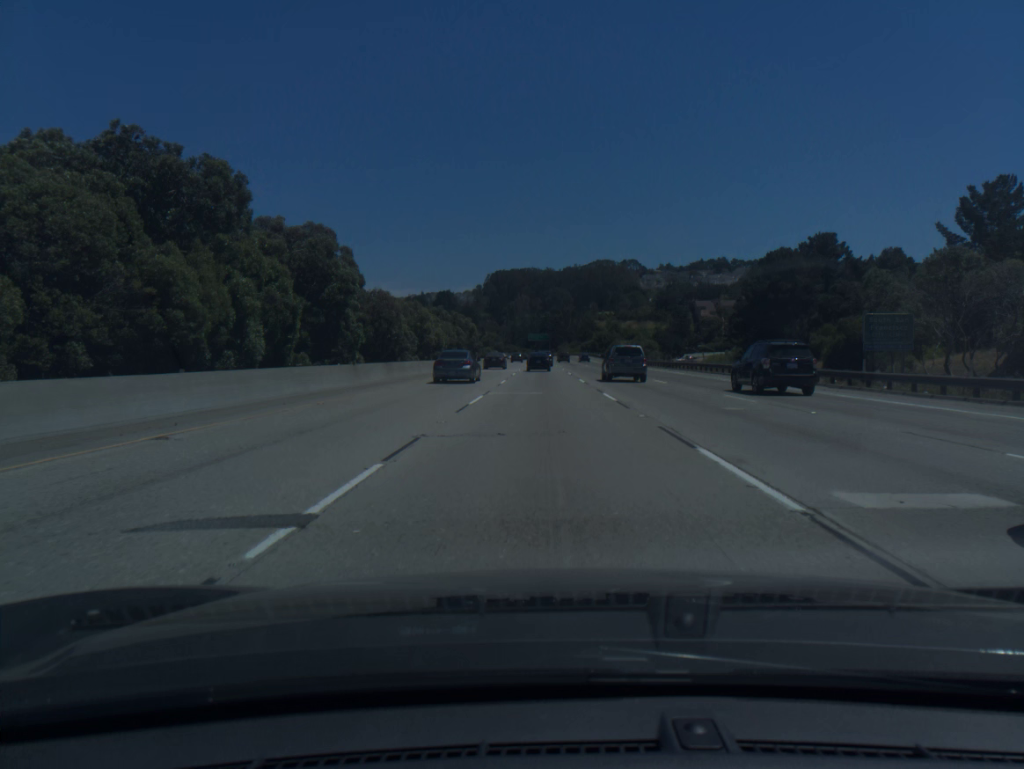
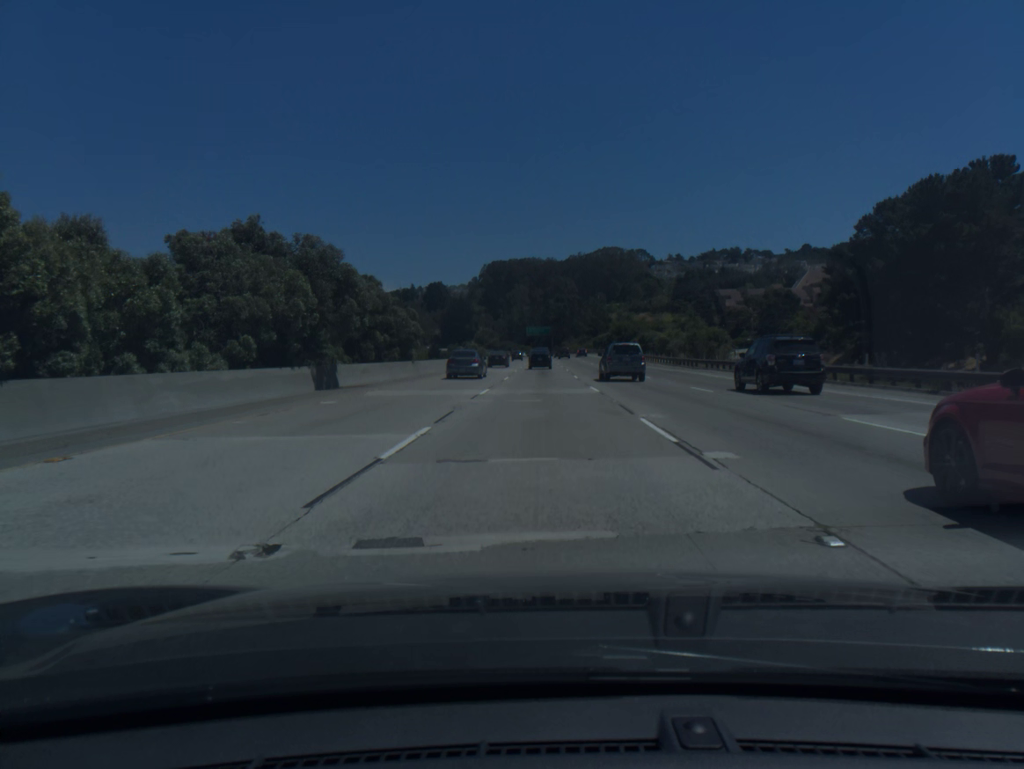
(+0.1, +53.8) m; 0°
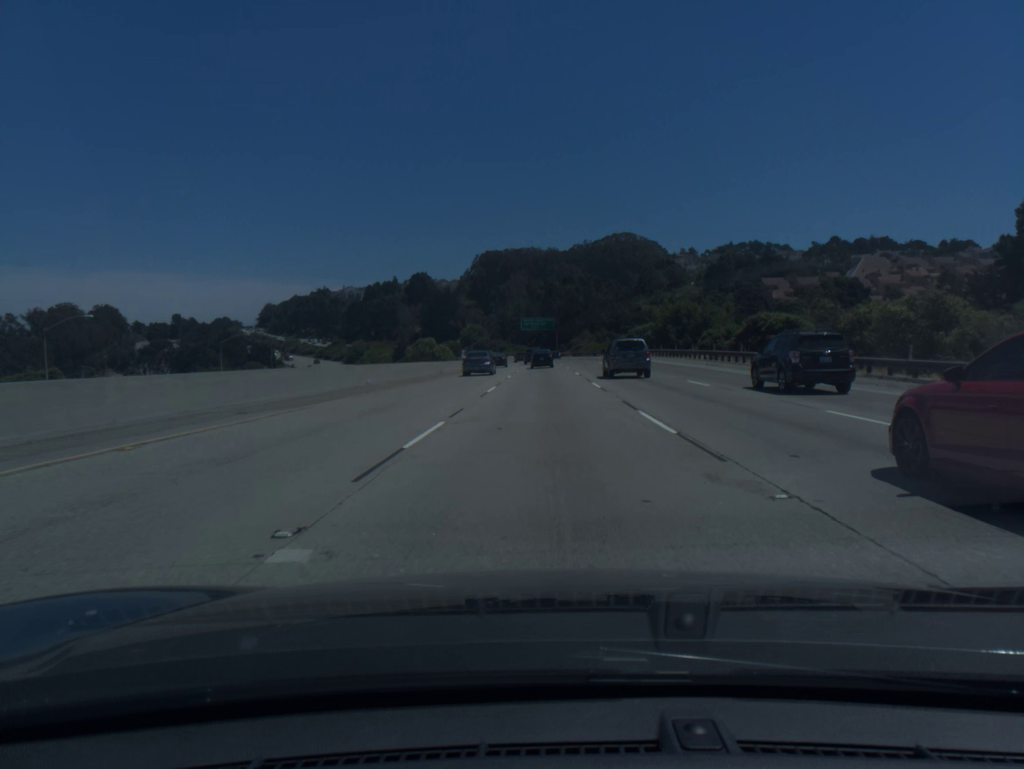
(-0.1, +72.0) m; 0°
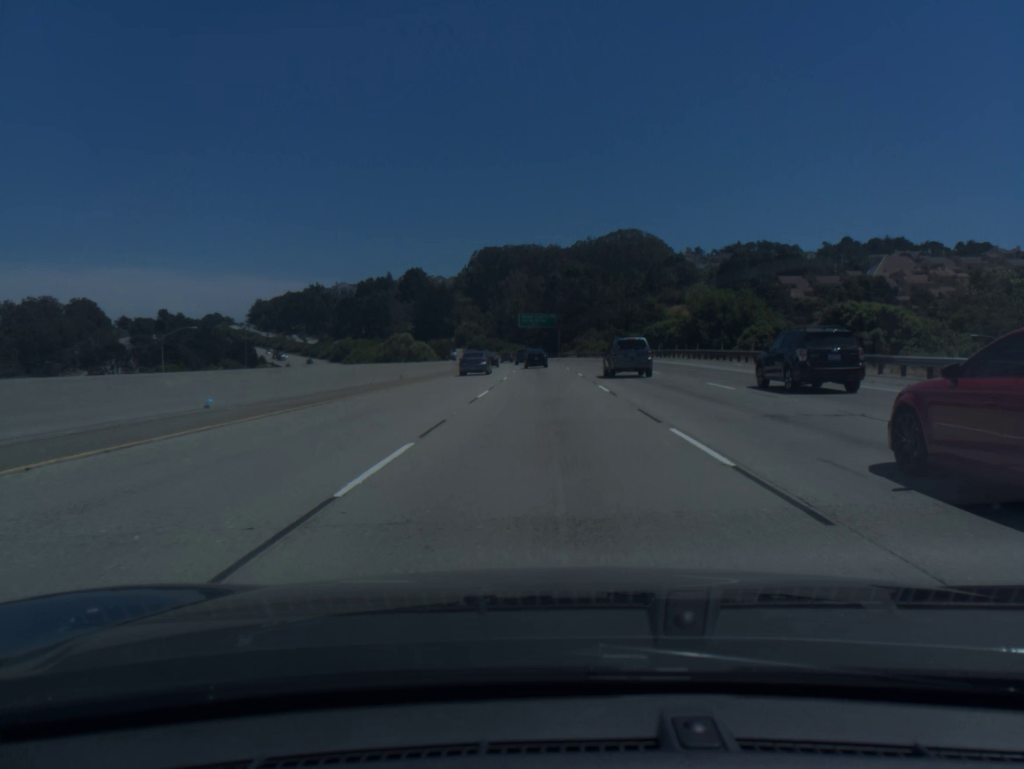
(0.0, +18.0) m; 0°
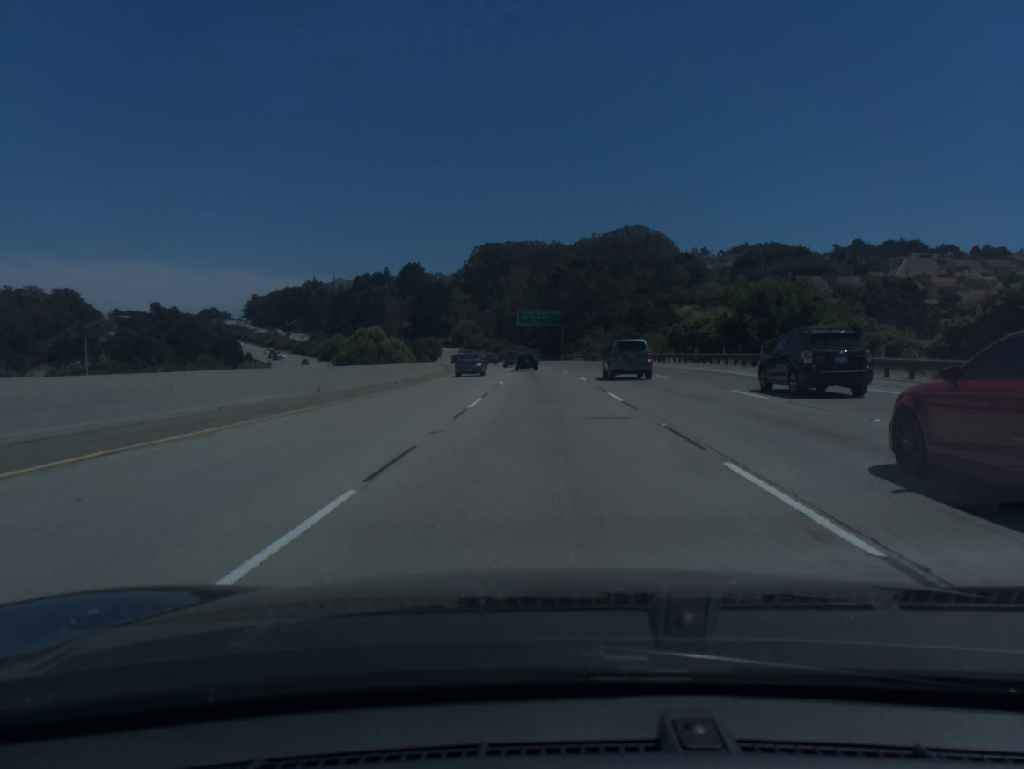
(0.0, +18.0) m; 0°
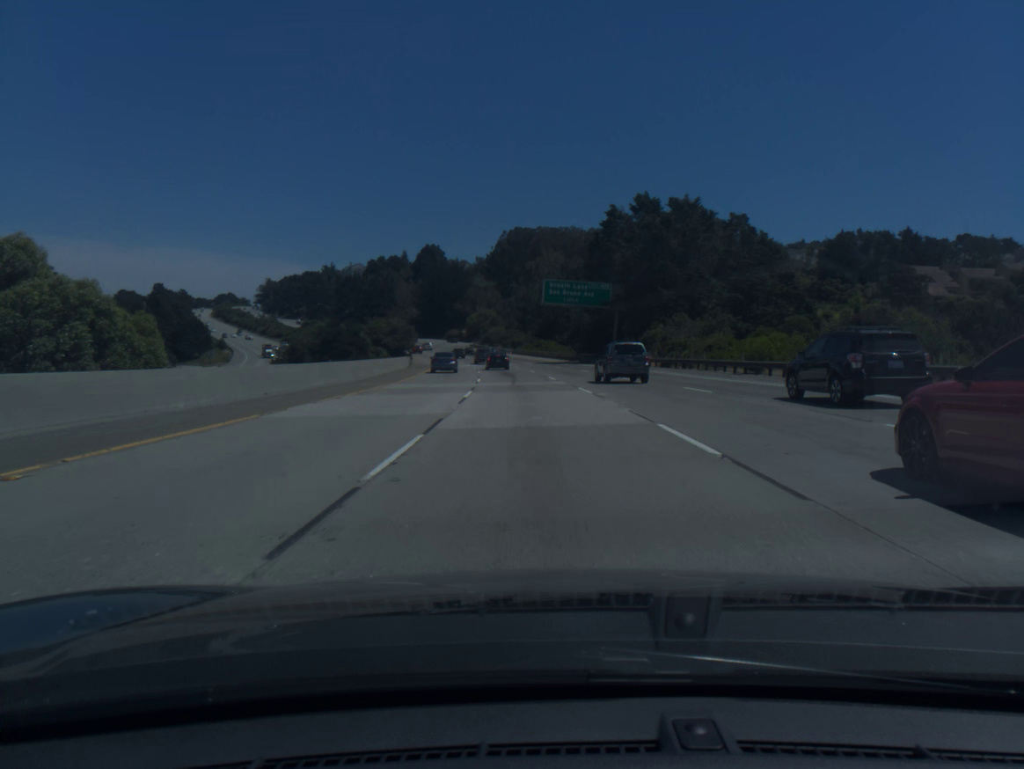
(-0.6, +54.1) m; -2°
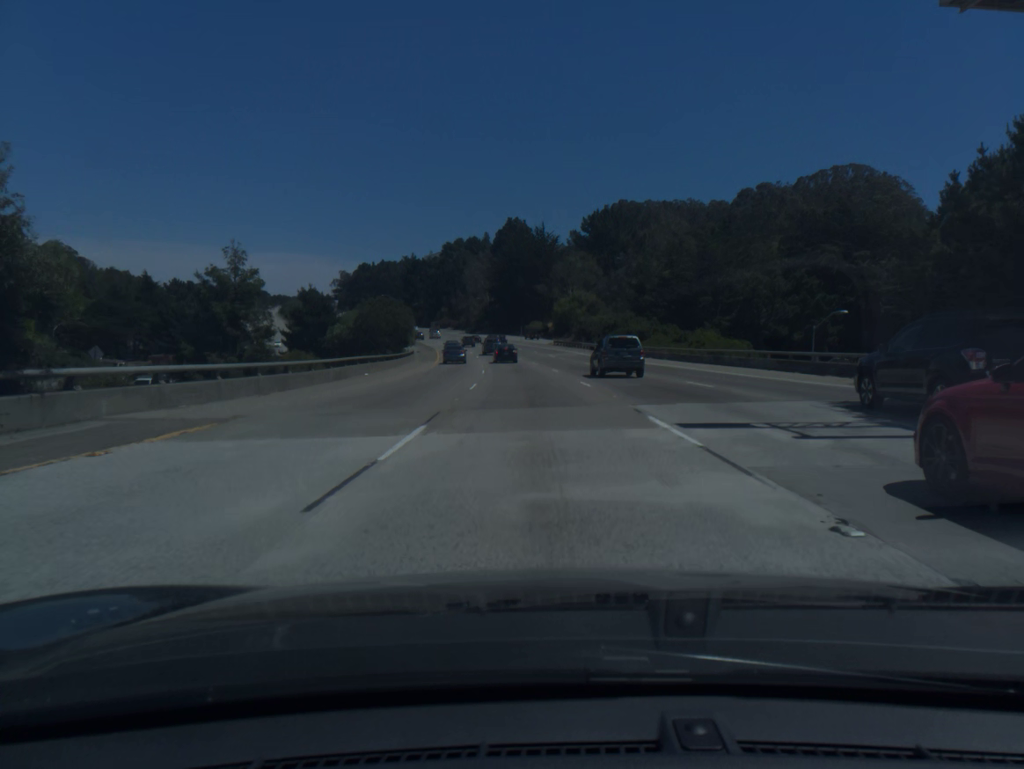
(-4.5, +71.9) m; -7°
